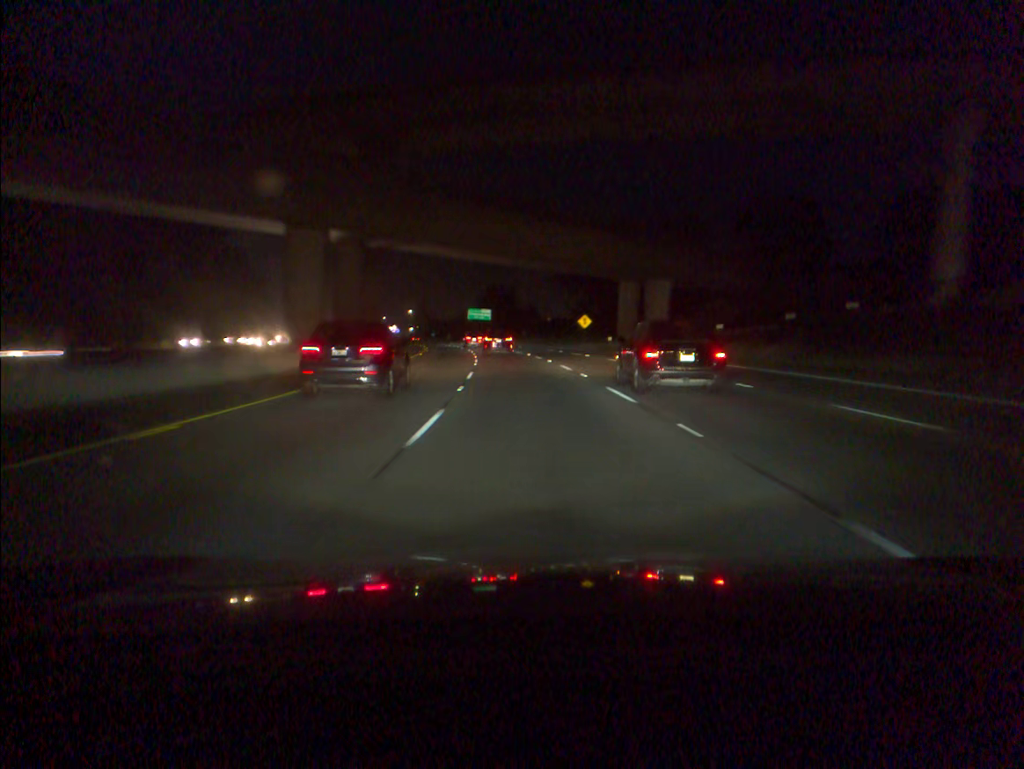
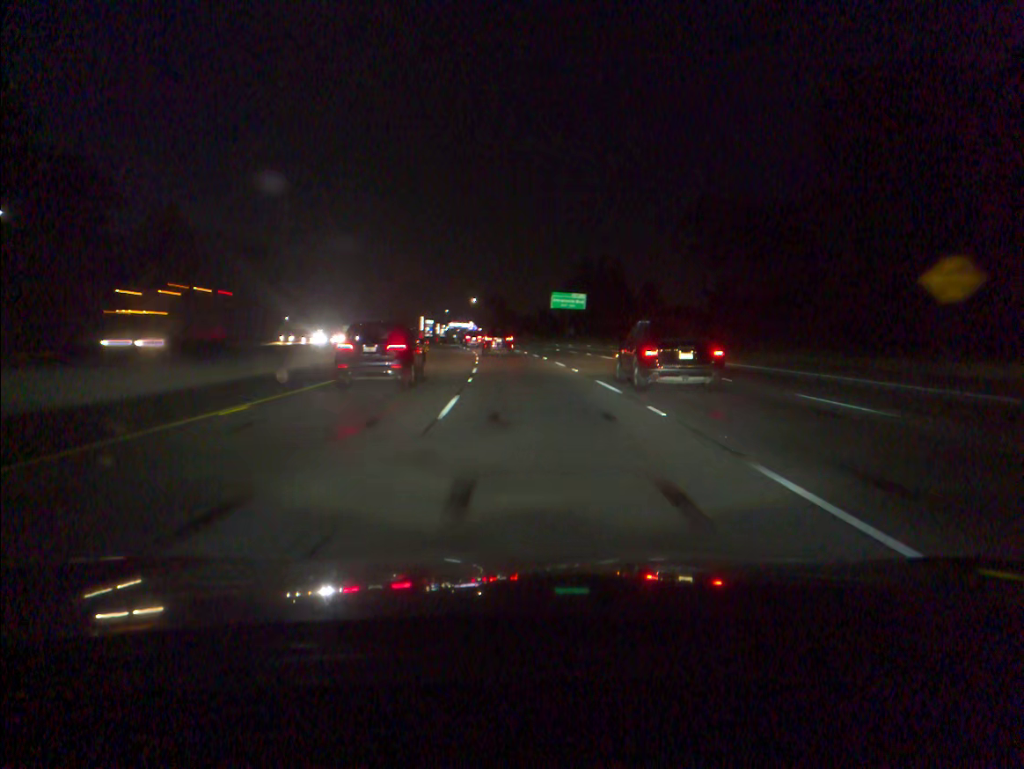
(-3.8, +70.1) m; -7°
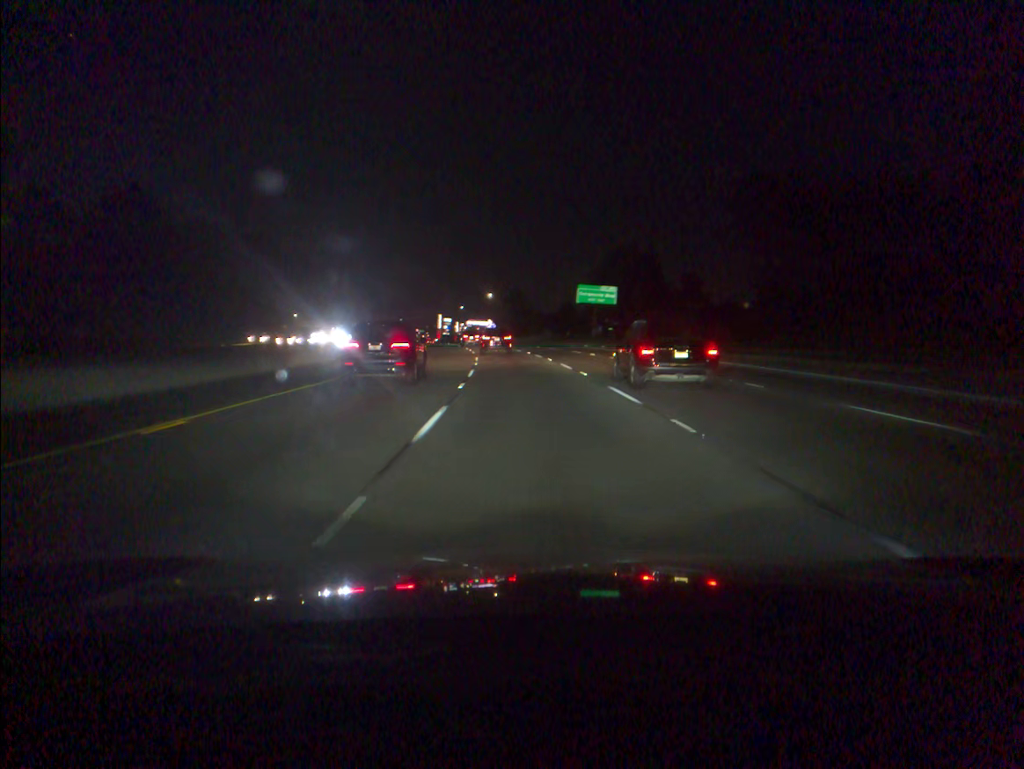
(-0.2, +17.4) m; -2°
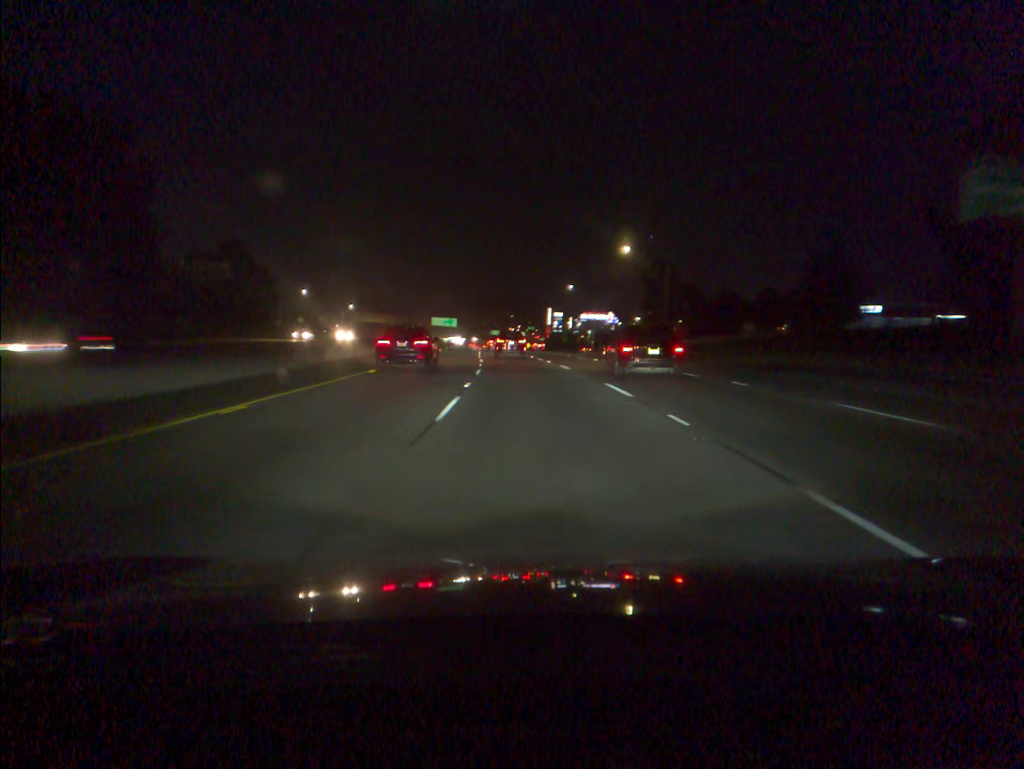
(-6.1, +85.4) m; -8°
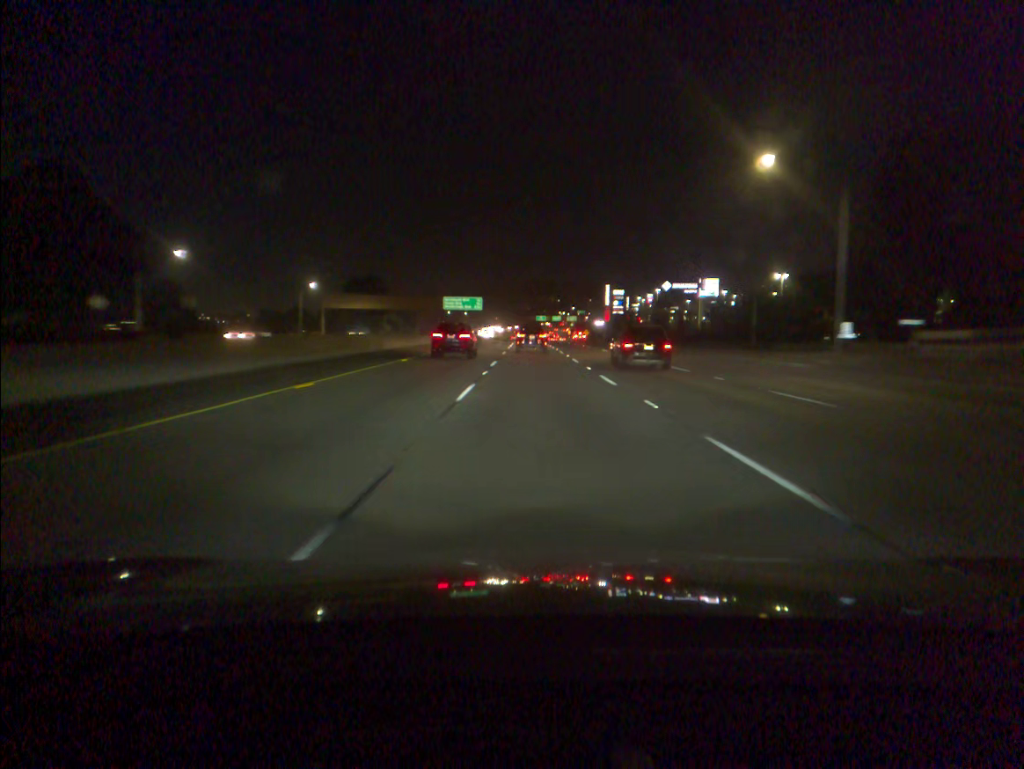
(-3.8, +83.6) m; -3°
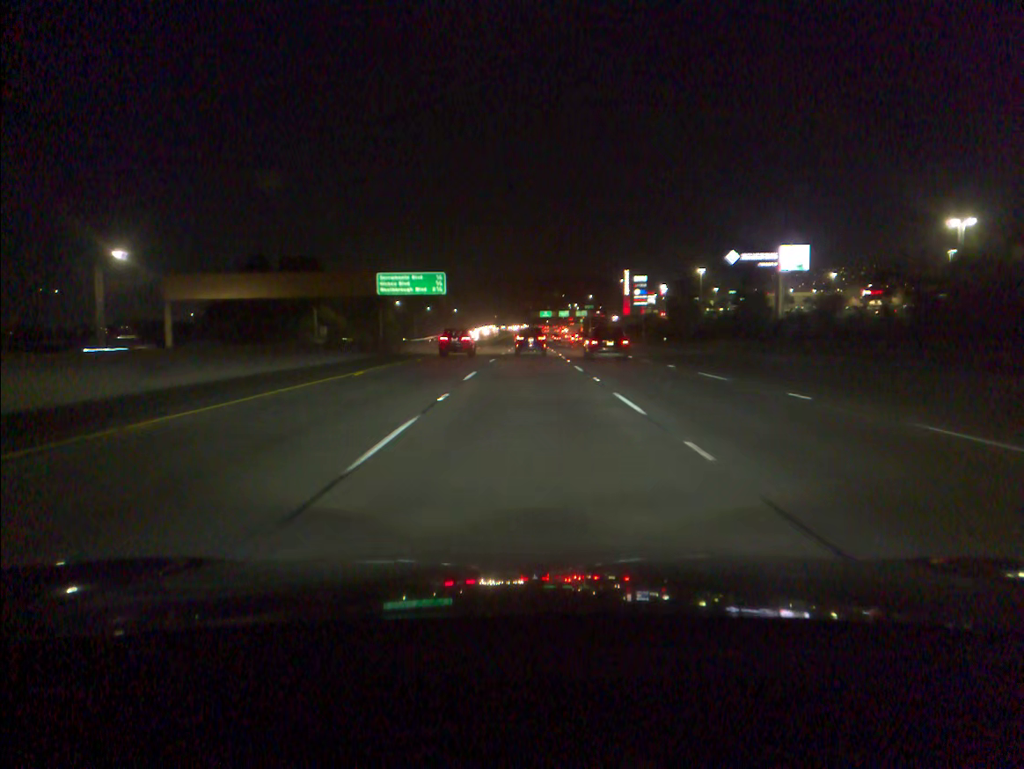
(+0.2, +65.9) m; 0°
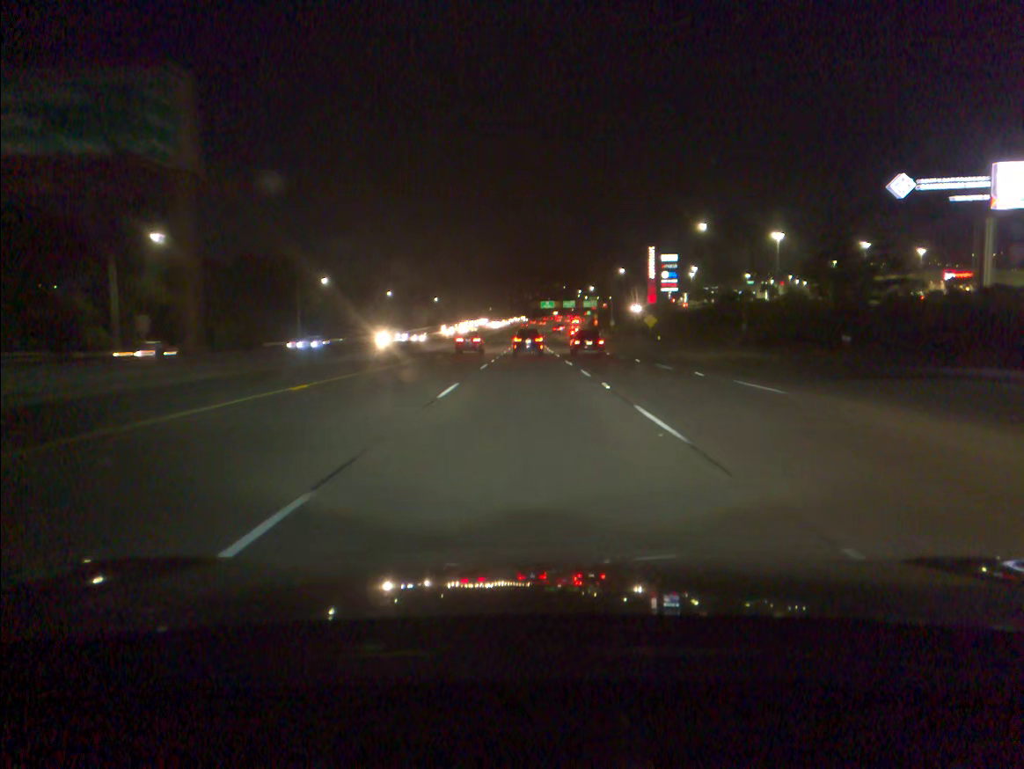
(0.0, +64.8) m; 0°
